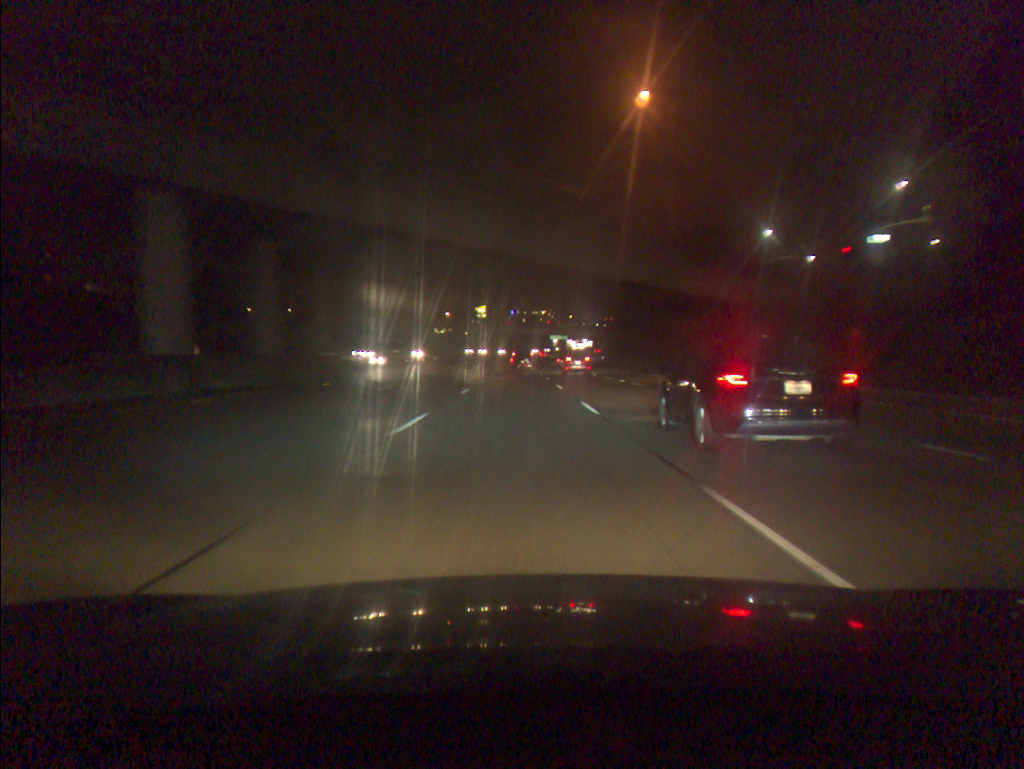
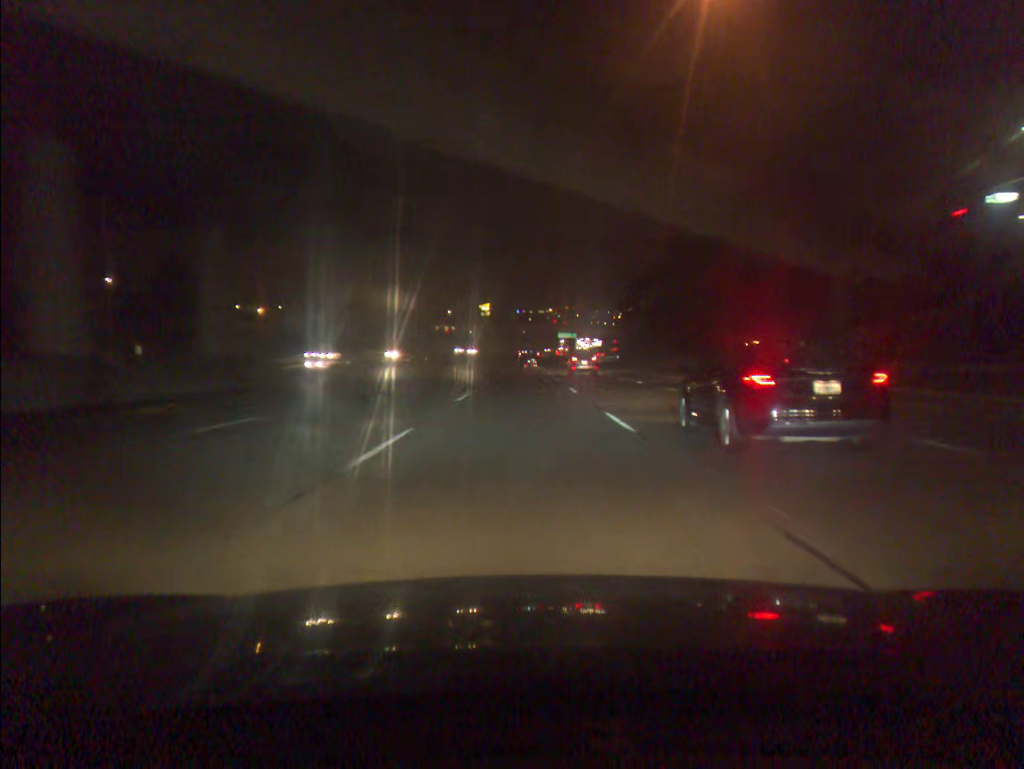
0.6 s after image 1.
(-0.1, +18.3) m; 0°
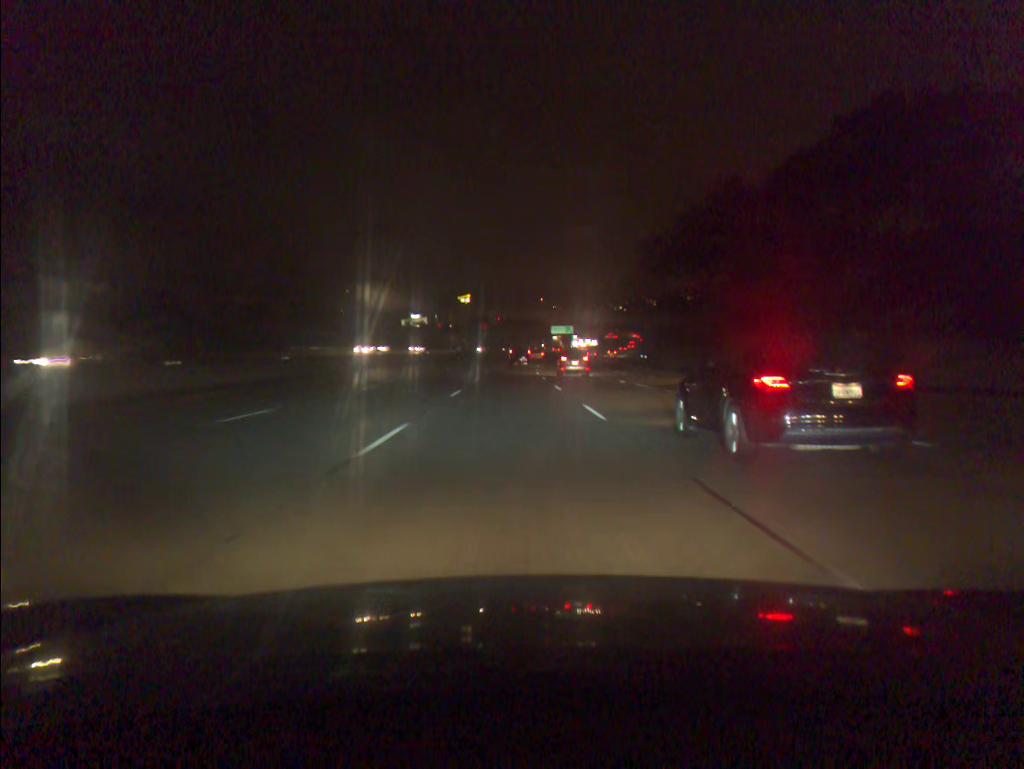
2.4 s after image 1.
(+0.4, +54.8) m; +1°
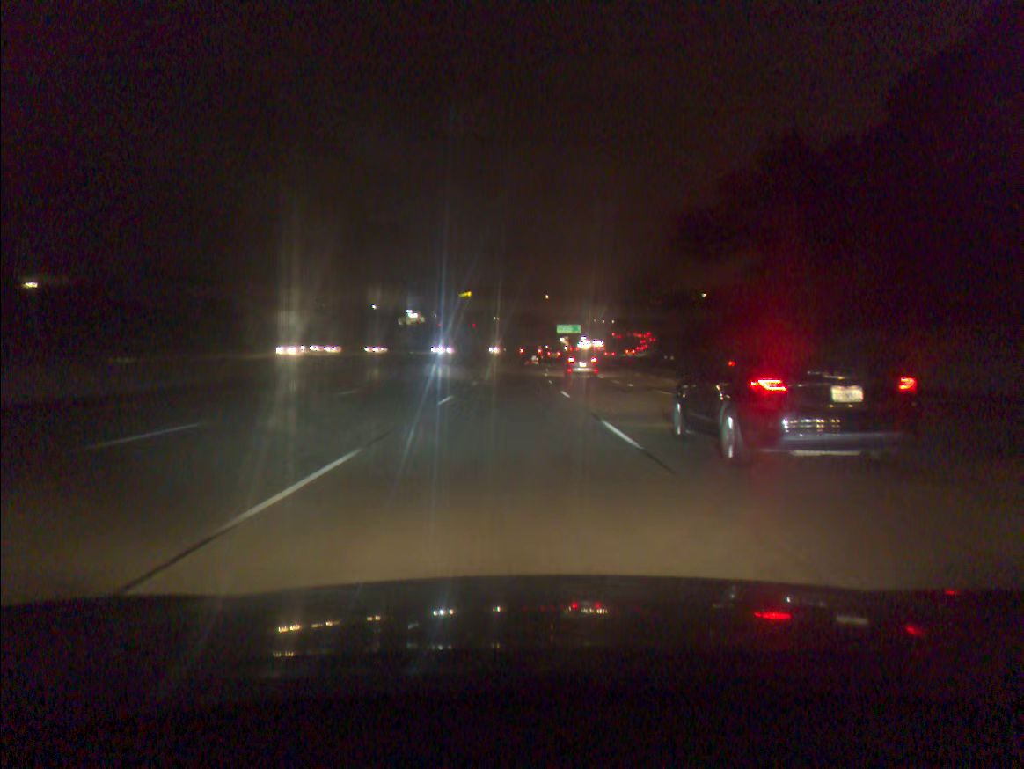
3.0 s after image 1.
(0.0, +18.4) m; 0°
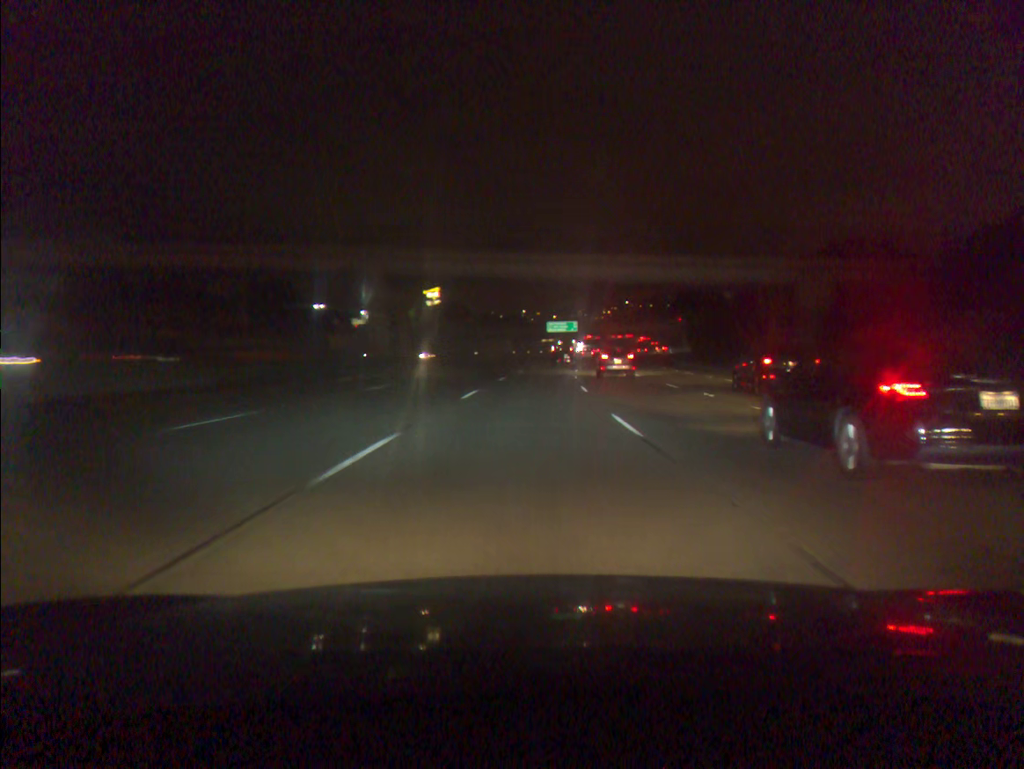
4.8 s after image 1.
(+0.1, +55.2) m; +1°
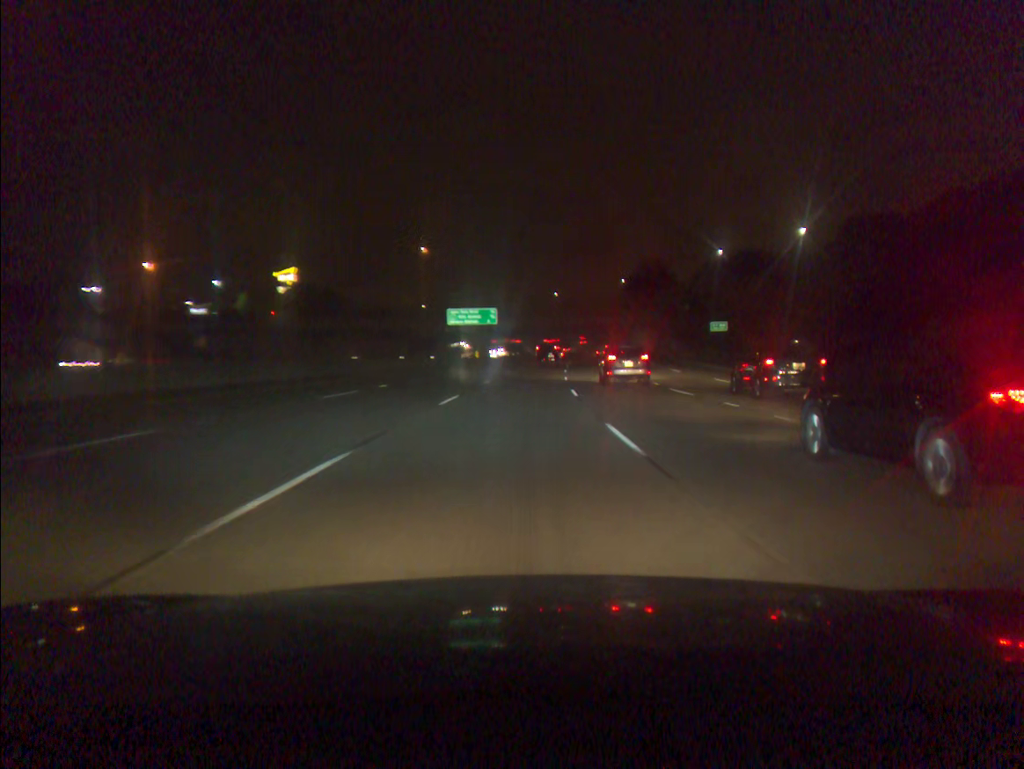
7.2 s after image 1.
(+4.0, +73.6) m; +6°
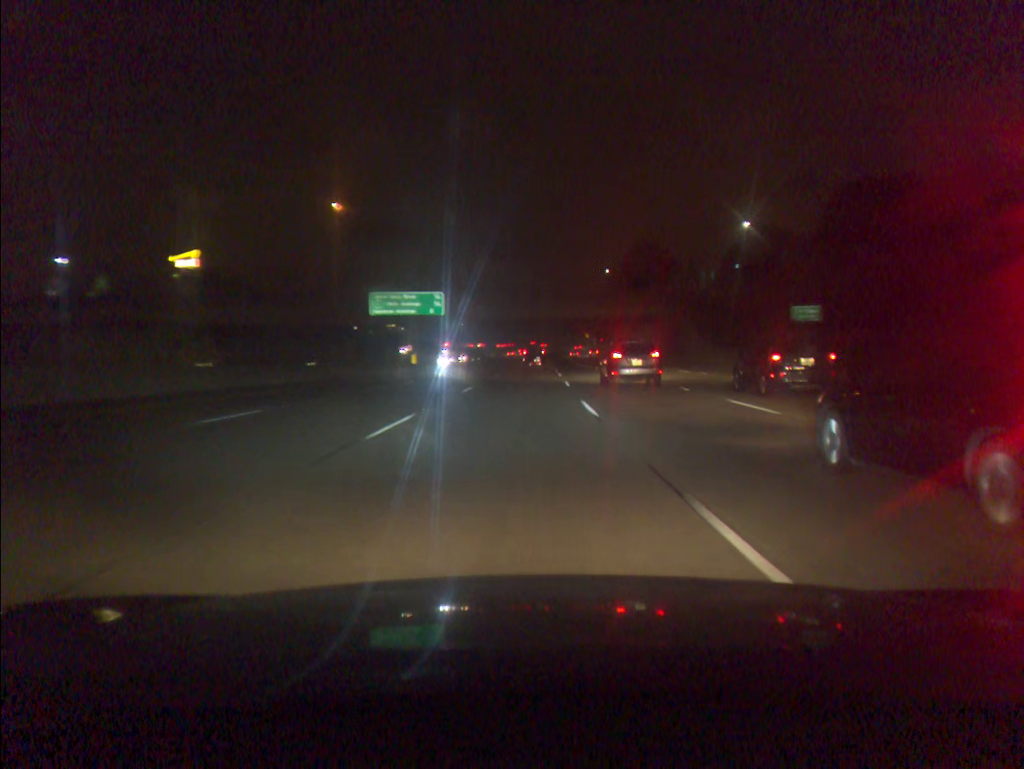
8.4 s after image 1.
(+0.8, +36.8) m; +3°
